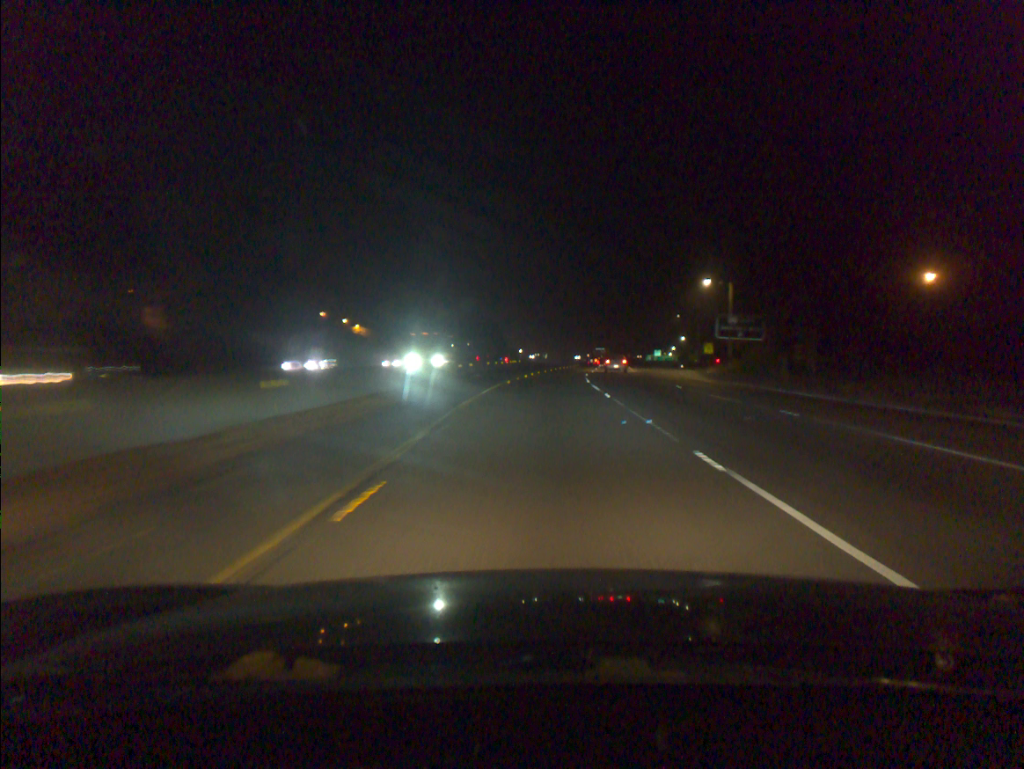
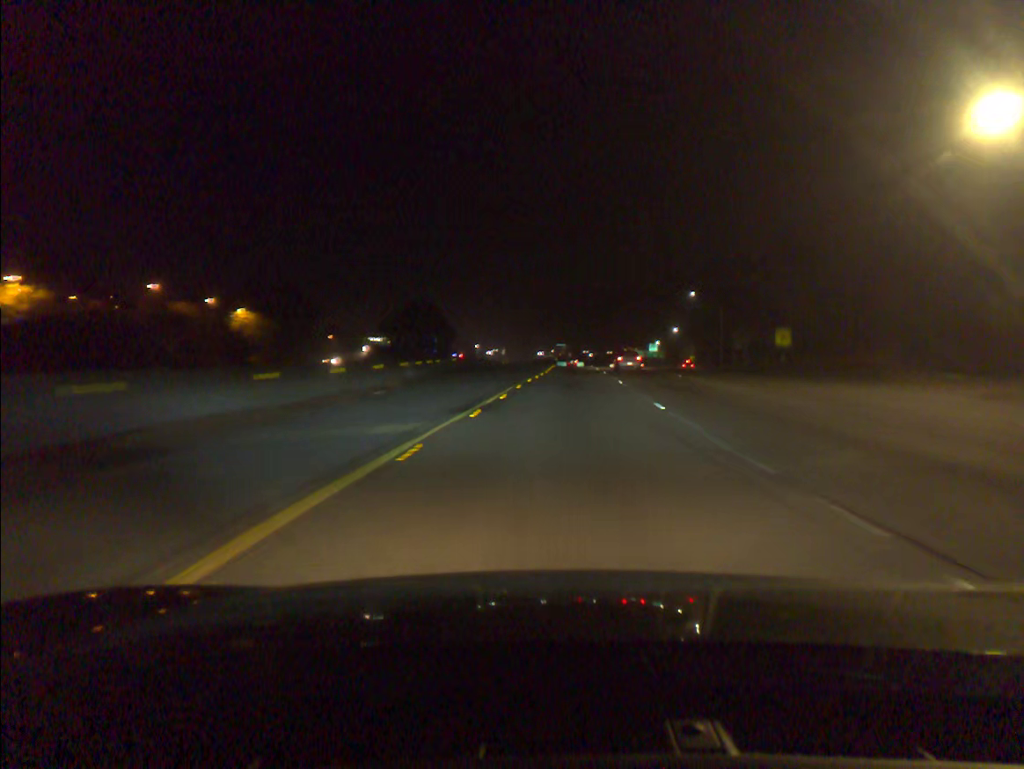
(+0.9, +51.3) m; +3°
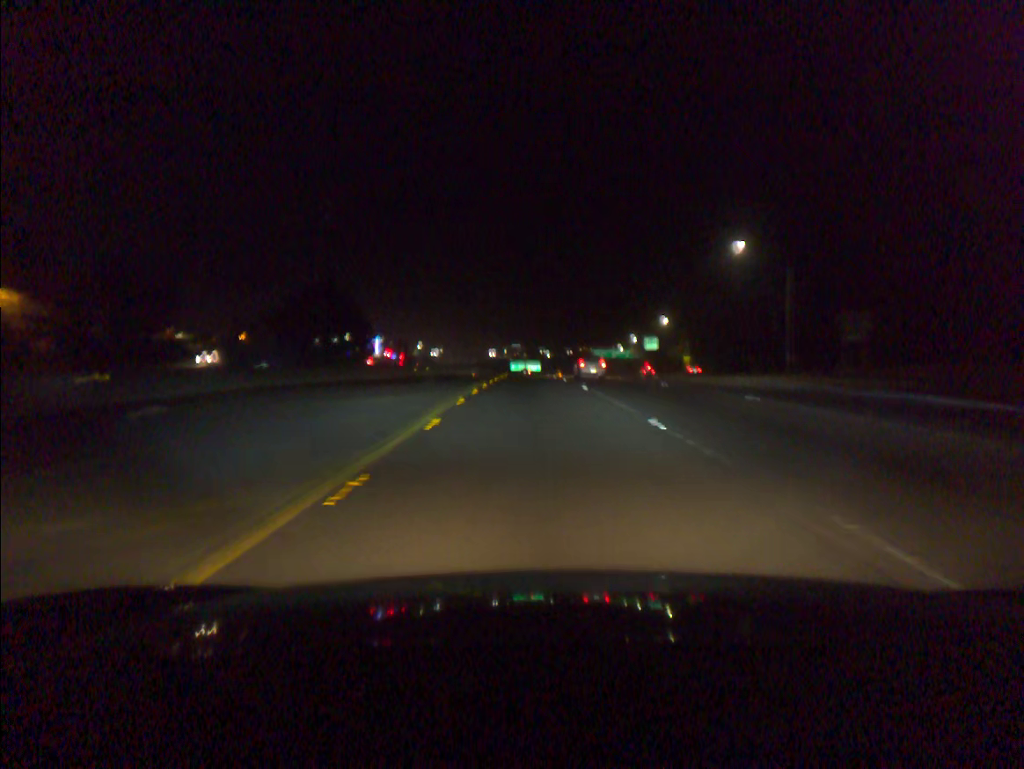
(+1.9, +50.7) m; +3°
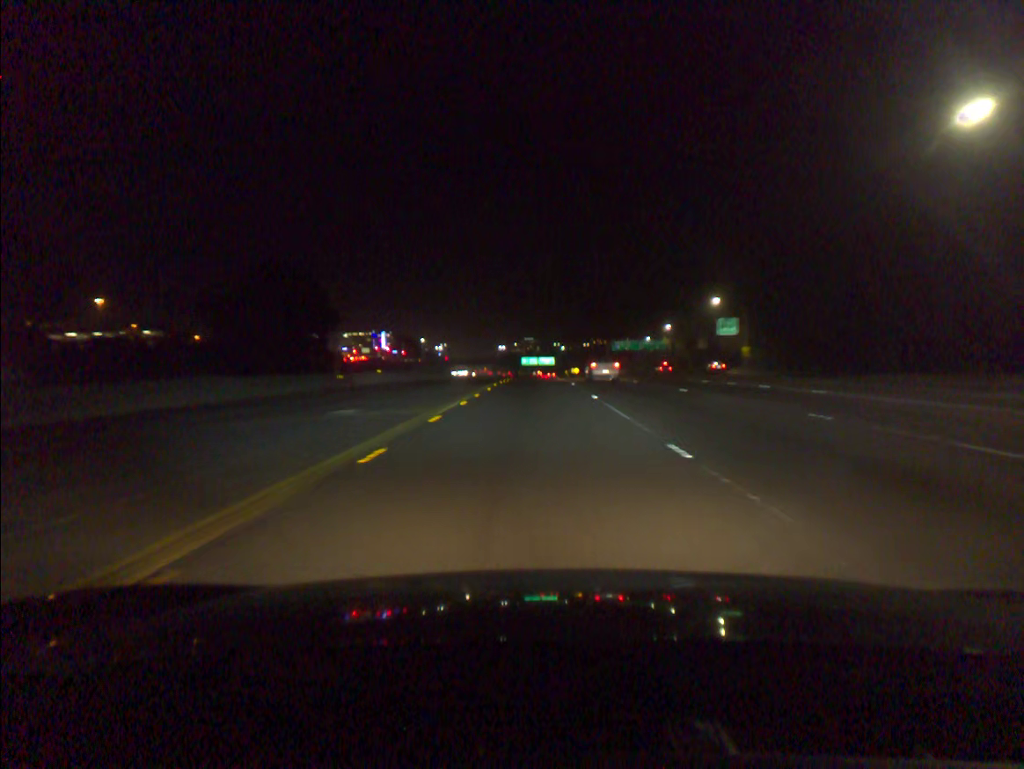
(-0.3, +33.5) m; -1°
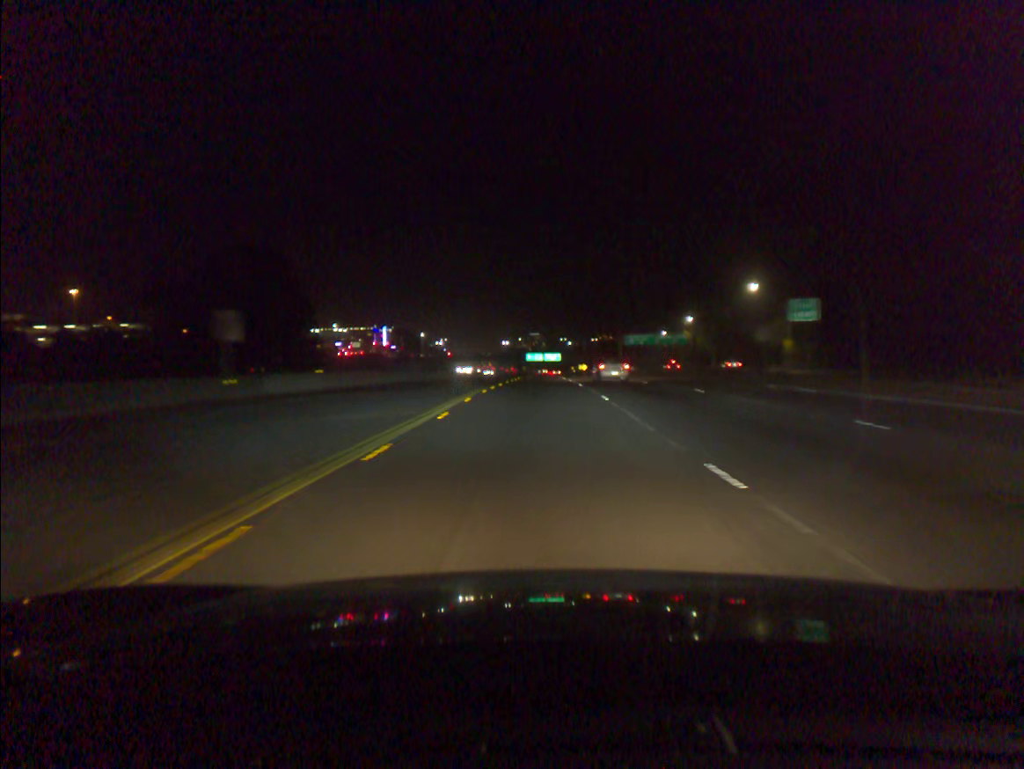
(-0.1, +16.8) m; -1°
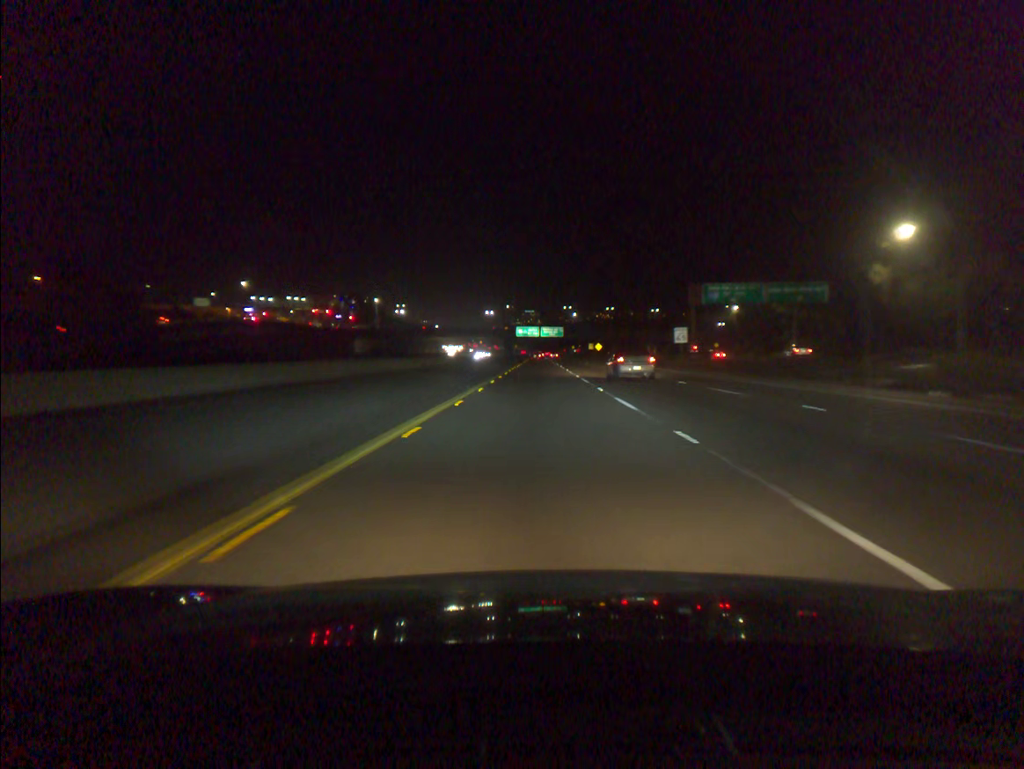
(-0.1, +85.1) m; 0°
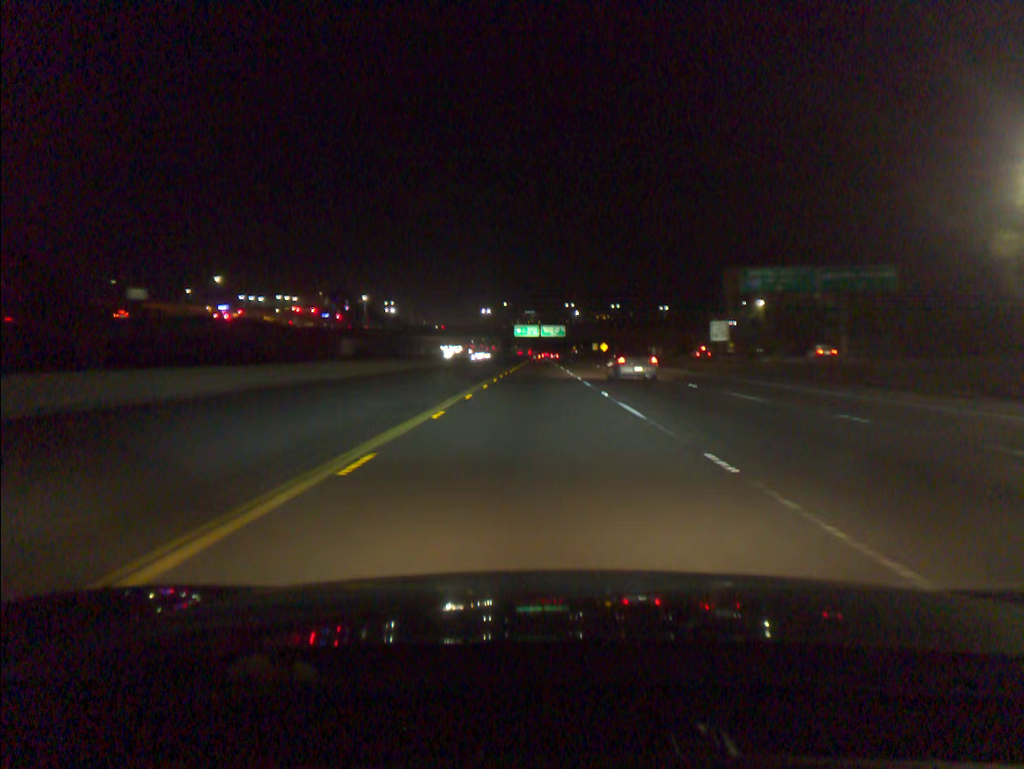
(0.0, +17.1) m; 0°
